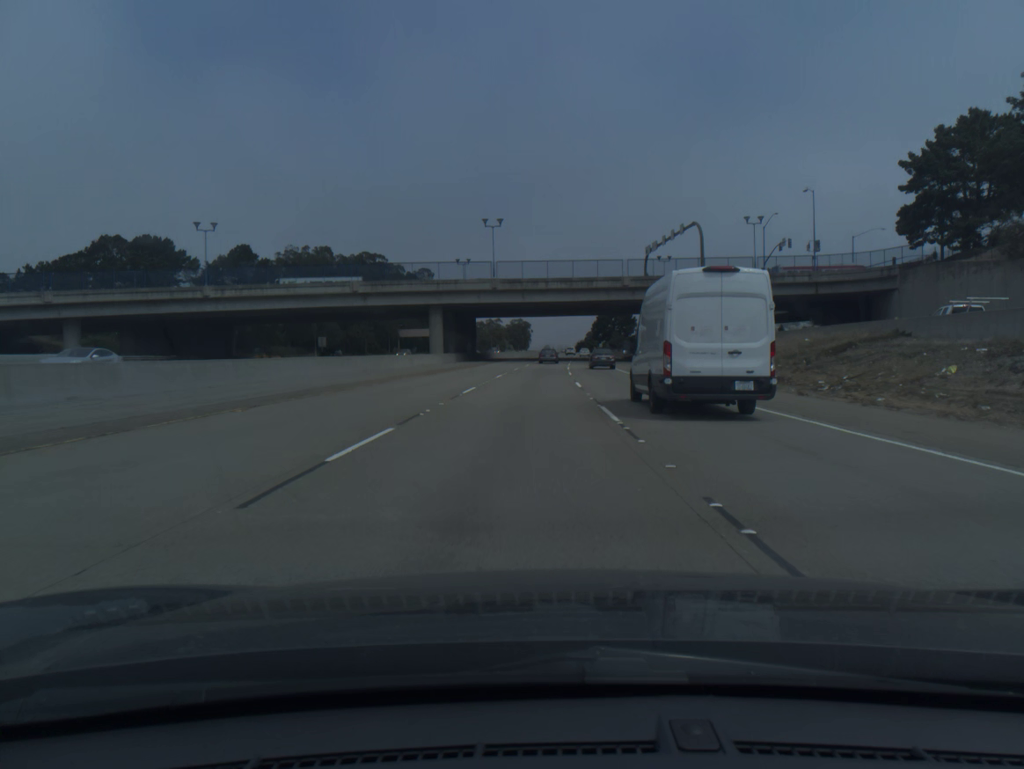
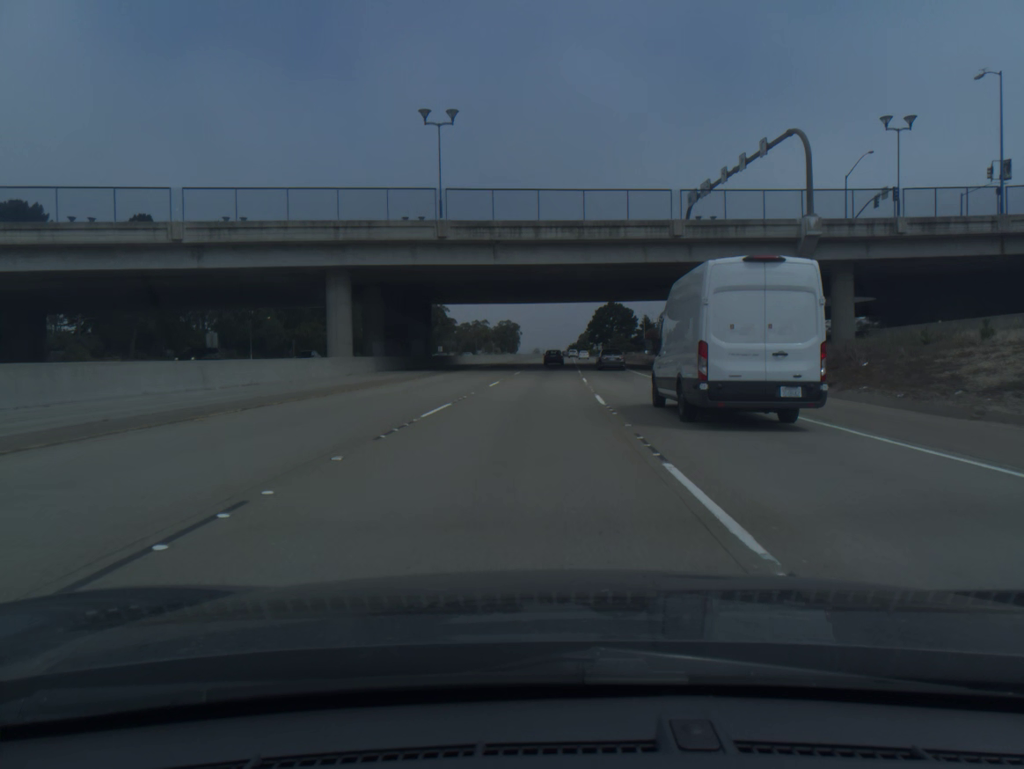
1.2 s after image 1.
(+0.2, +38.5) m; +1°
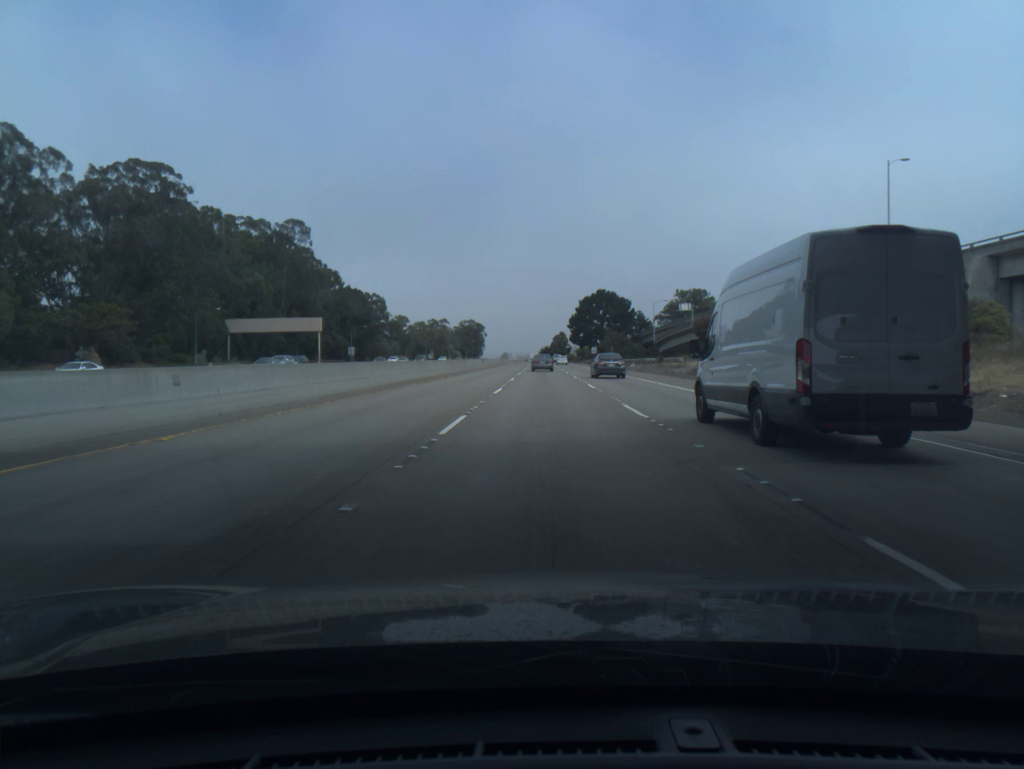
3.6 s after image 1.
(+1.3, +75.4) m; +2°
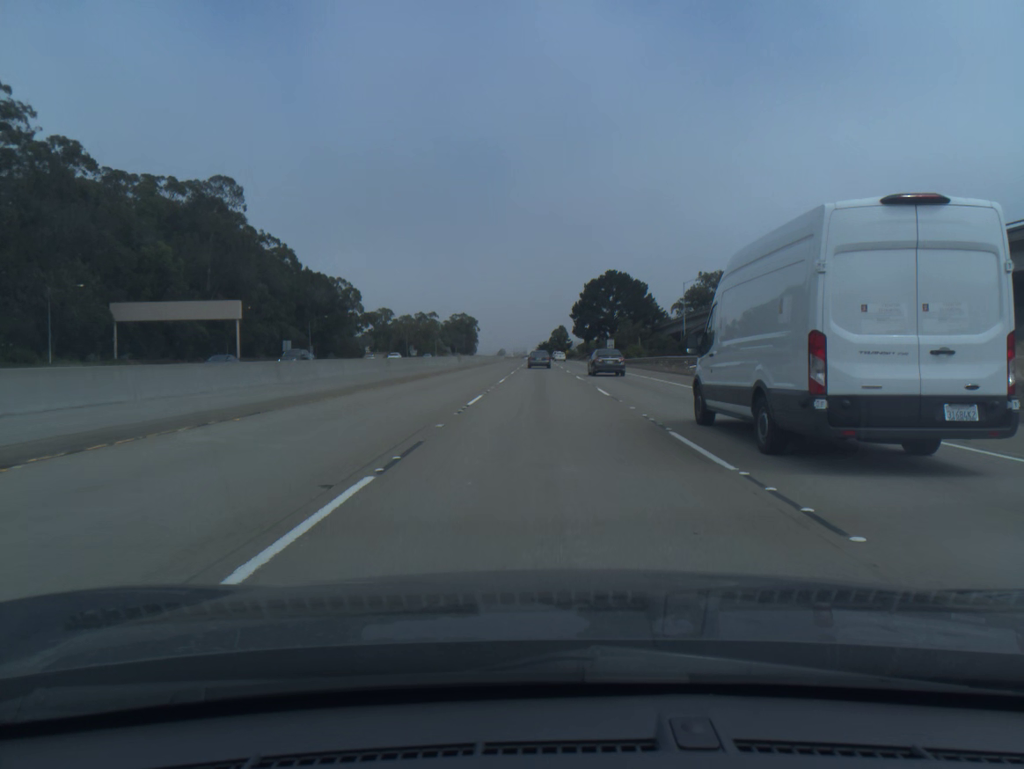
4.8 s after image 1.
(+0.1, +36.9) m; 0°
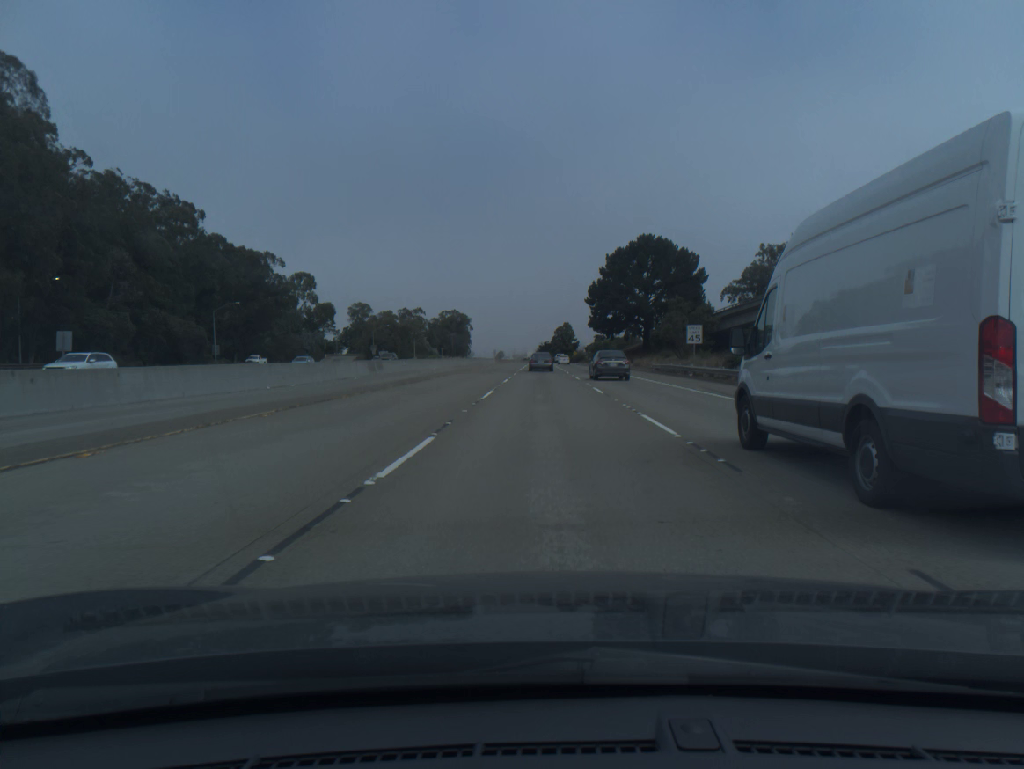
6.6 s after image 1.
(-0.2, +54.4) m; 0°
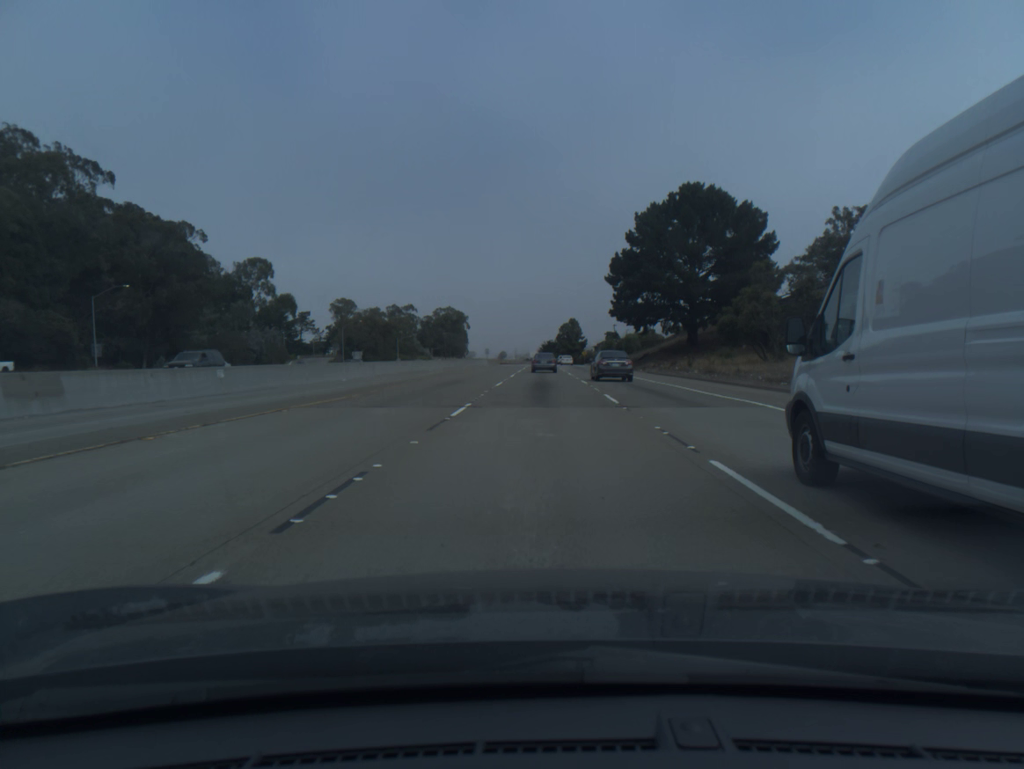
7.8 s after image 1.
(+0.1, +35.6) m; 0°
